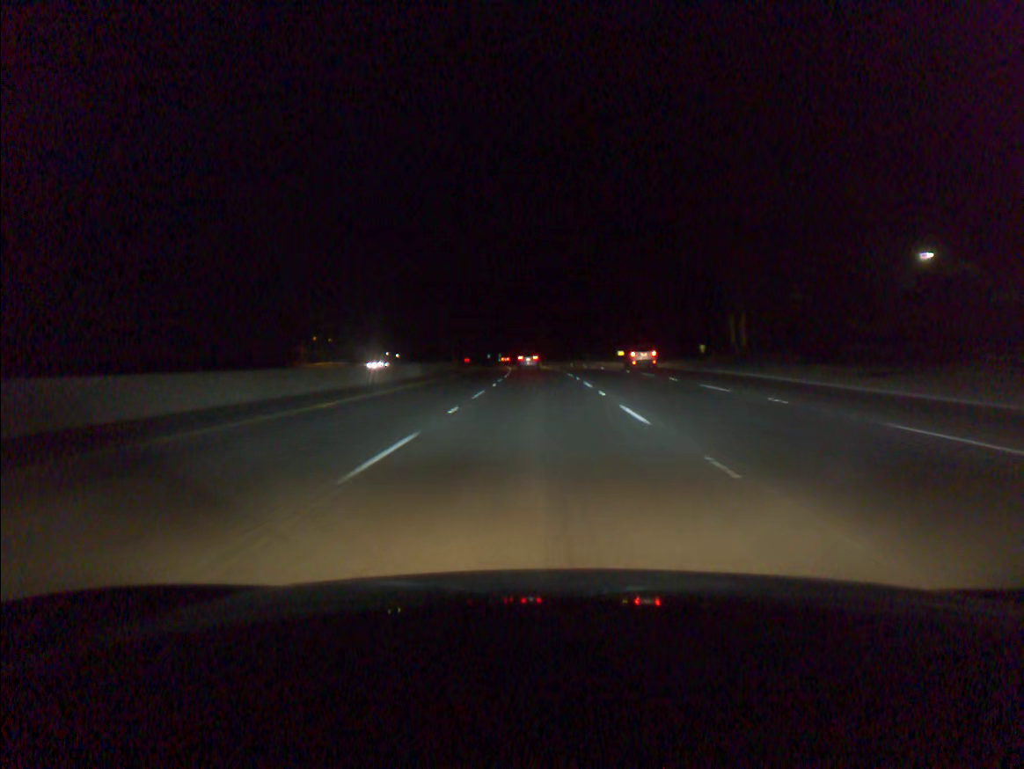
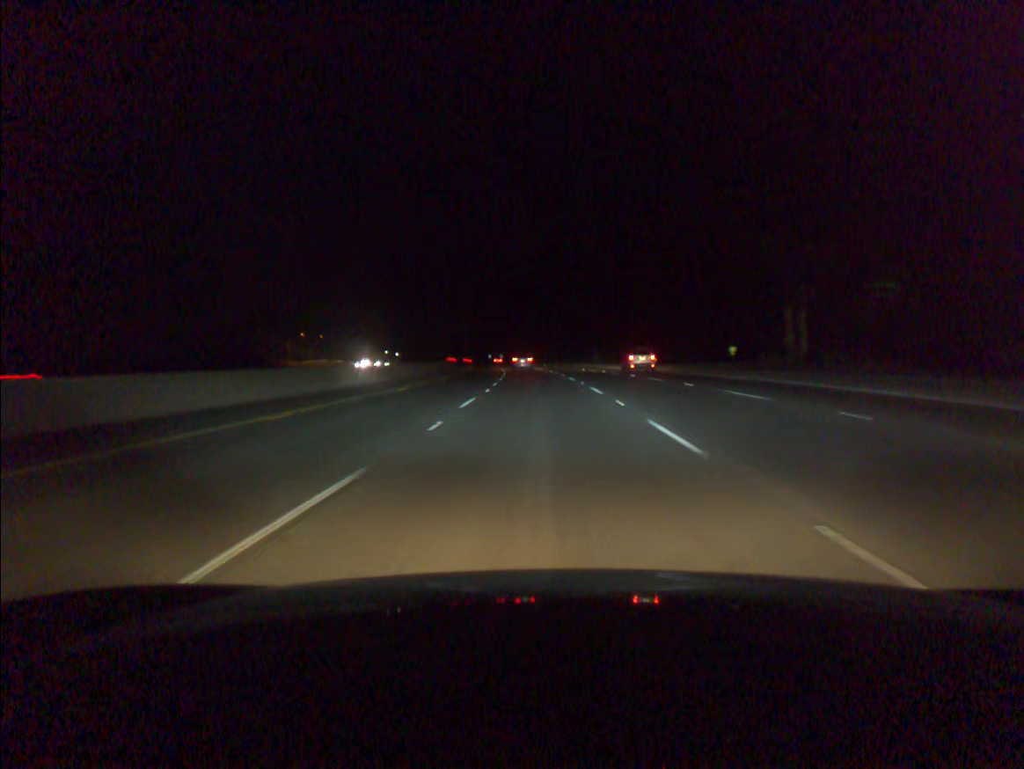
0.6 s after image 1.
(0.0, +18.4) m; 0°
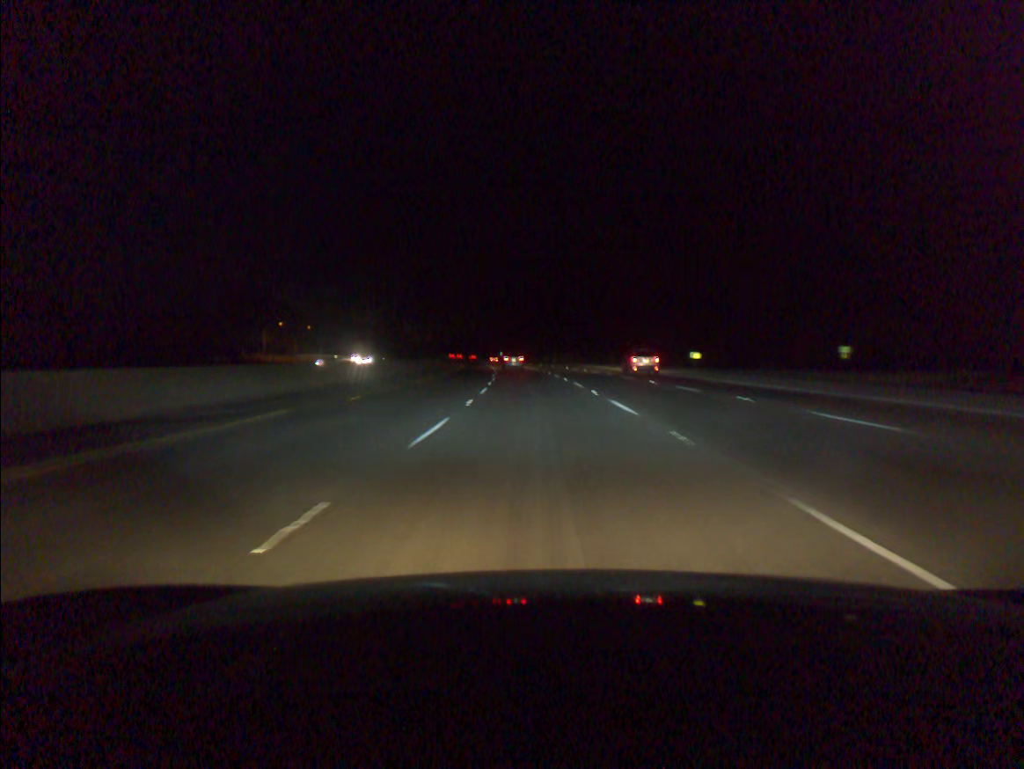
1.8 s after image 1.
(-0.3, +36.8) m; -1°
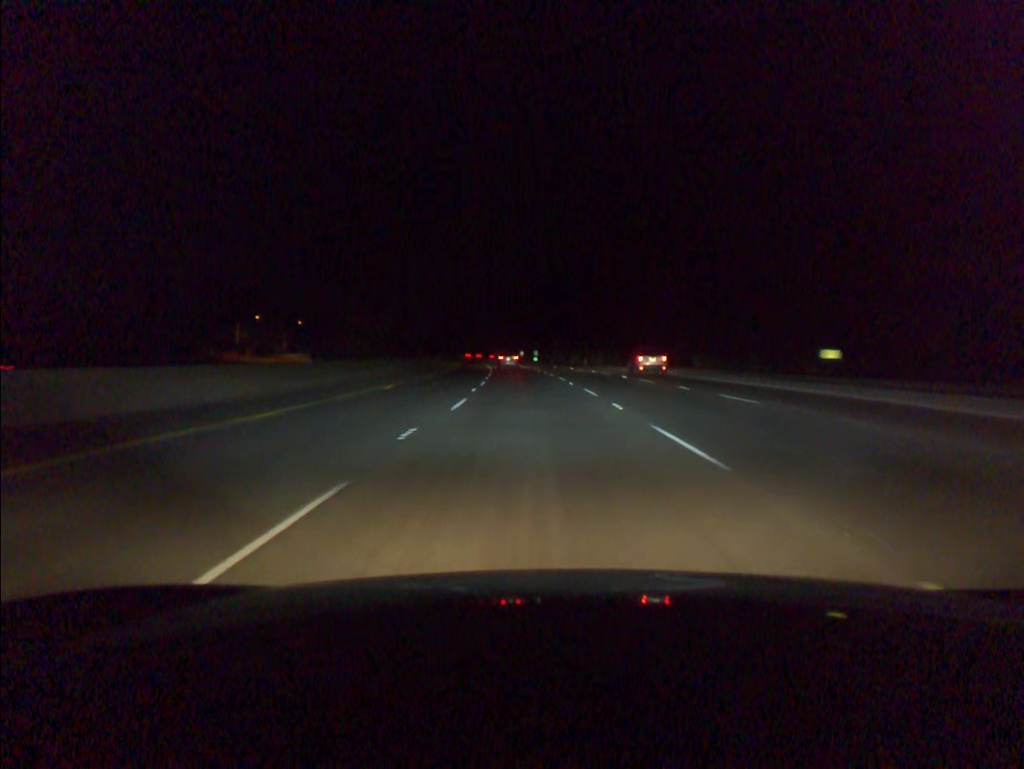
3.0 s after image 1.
(-0.5, +36.9) m; -2°
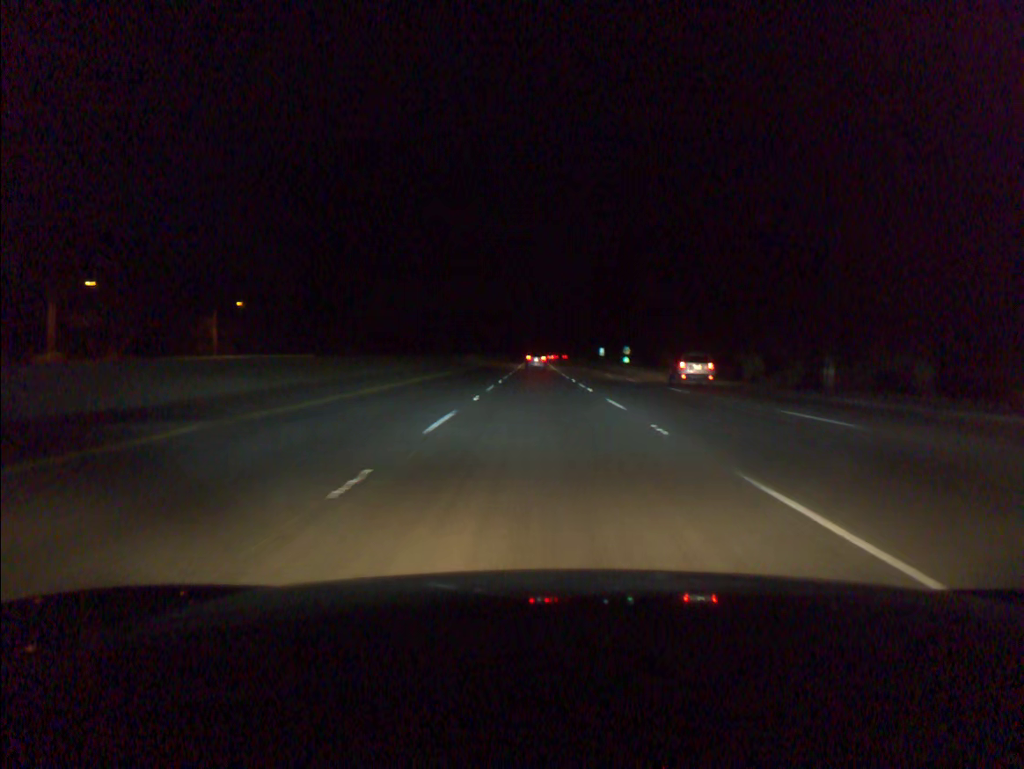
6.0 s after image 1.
(-4.3, +92.5) m; -5°
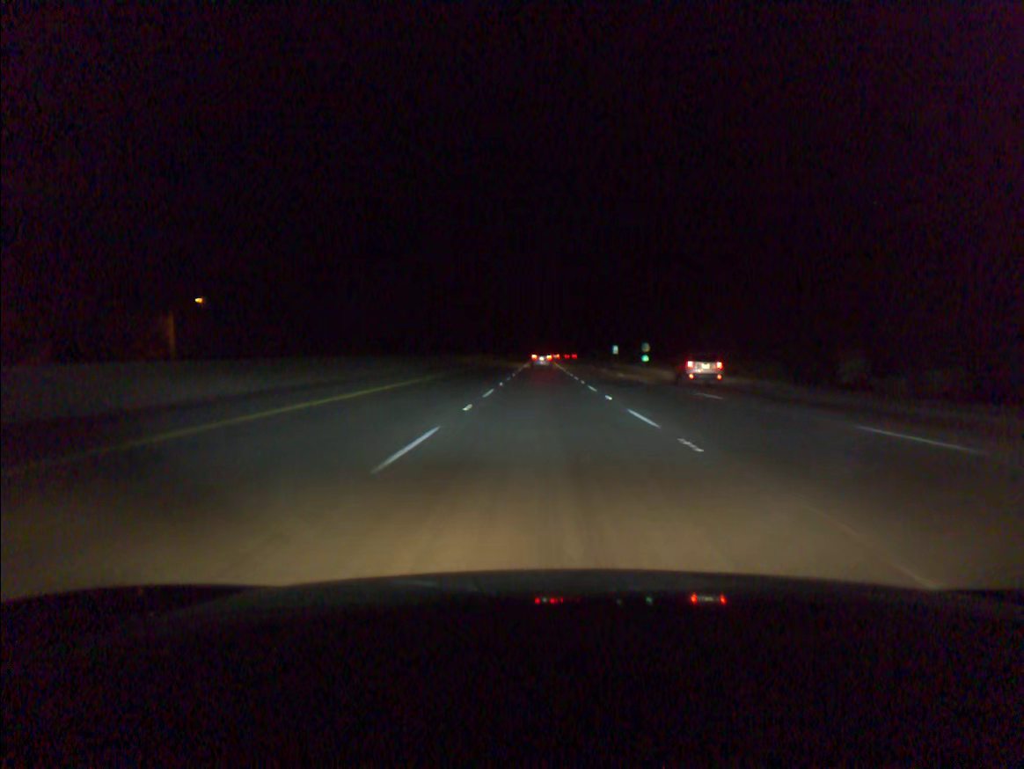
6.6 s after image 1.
(-0.1, +18.6) m; 0°
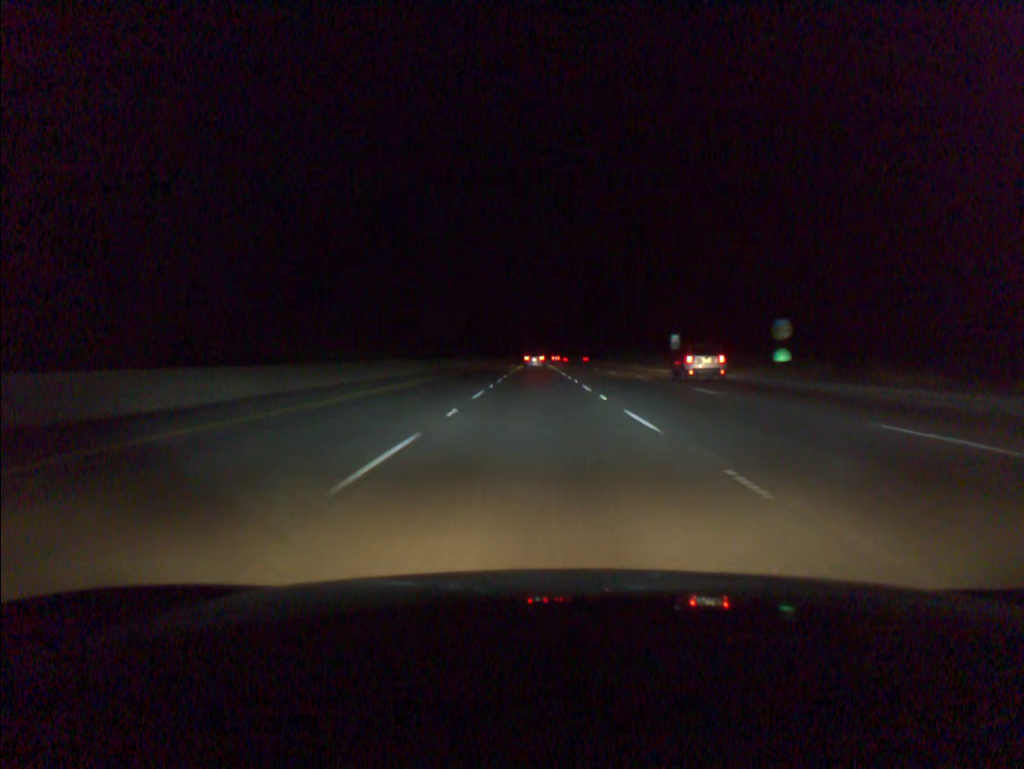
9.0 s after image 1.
(+0.1, +74.4) m; 0°
